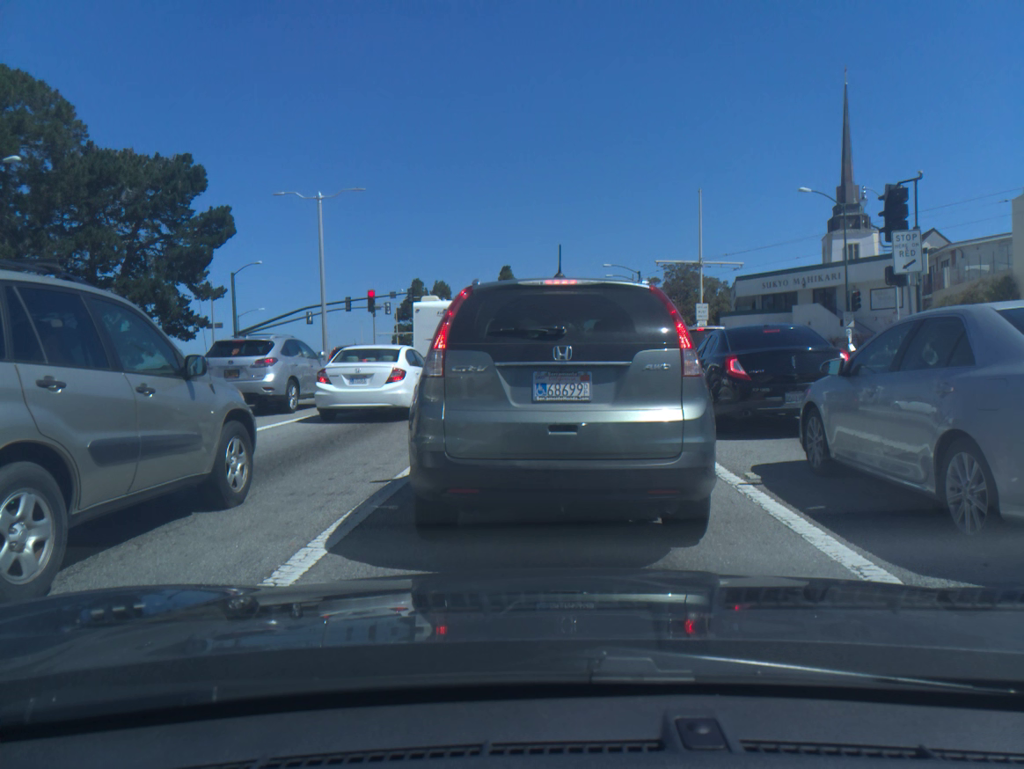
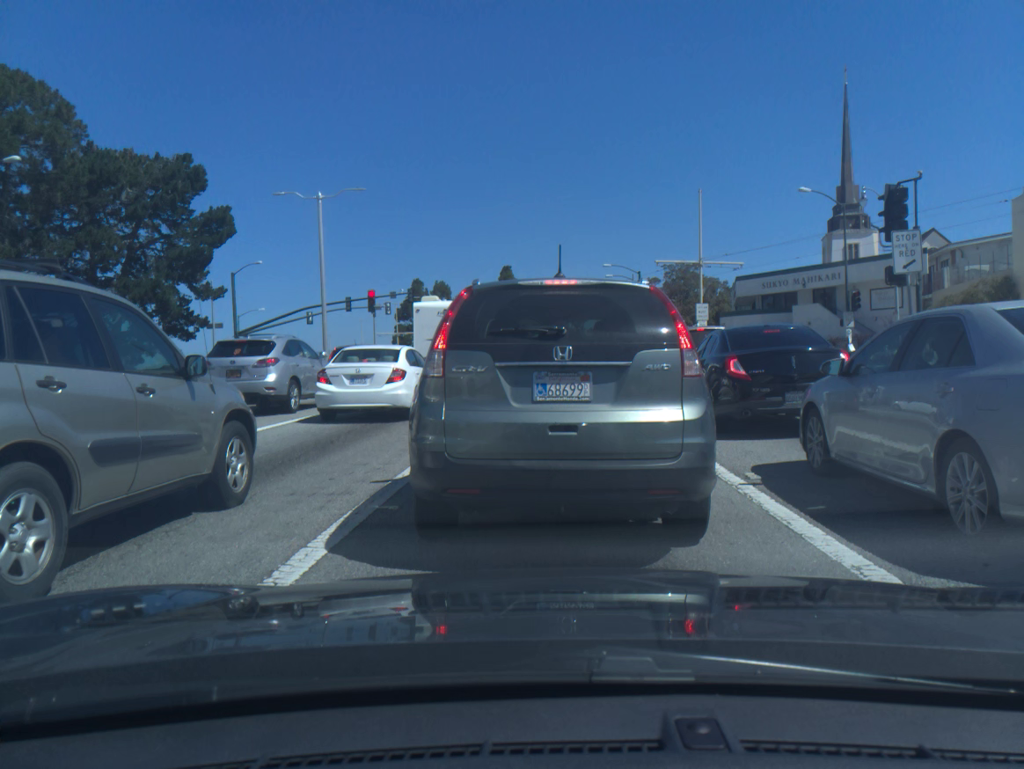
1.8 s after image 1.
(0.0, 0.0) m; 0°
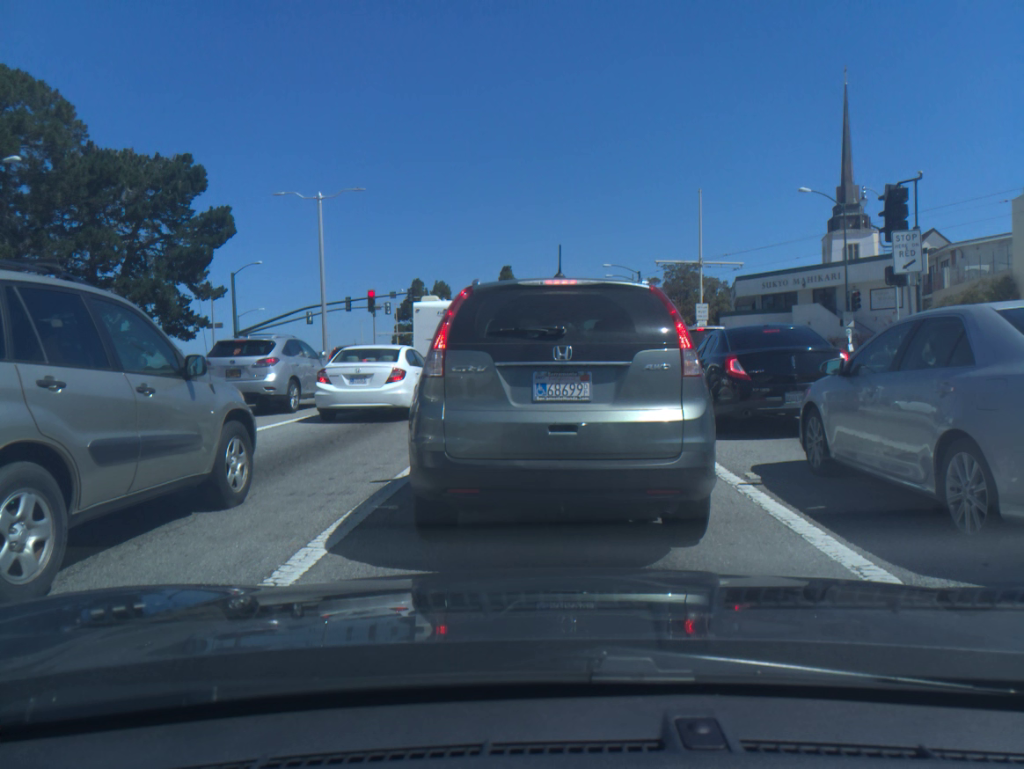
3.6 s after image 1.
(0.0, 0.0) m; 0°
